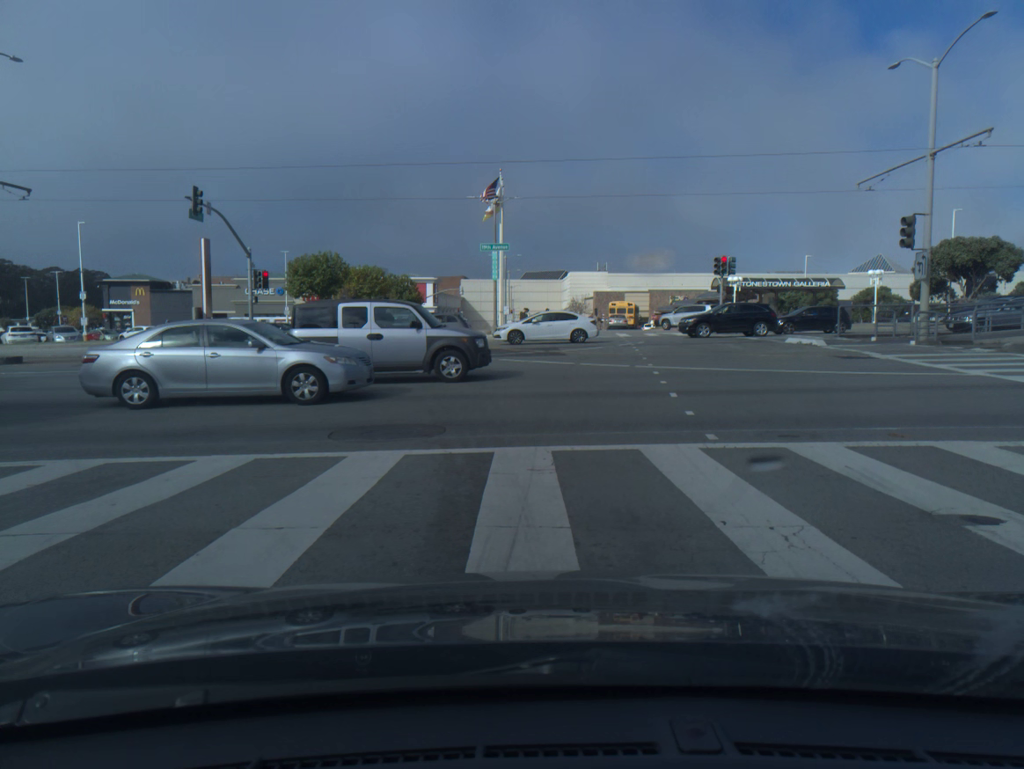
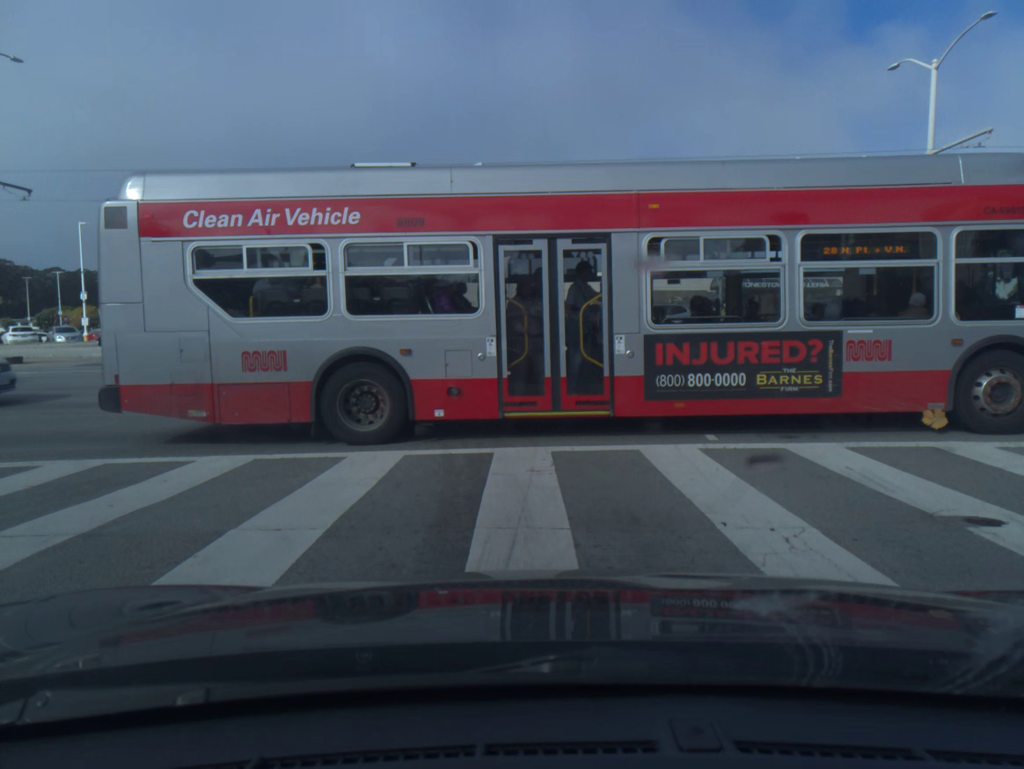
(0.0, 0.0) m; 0°
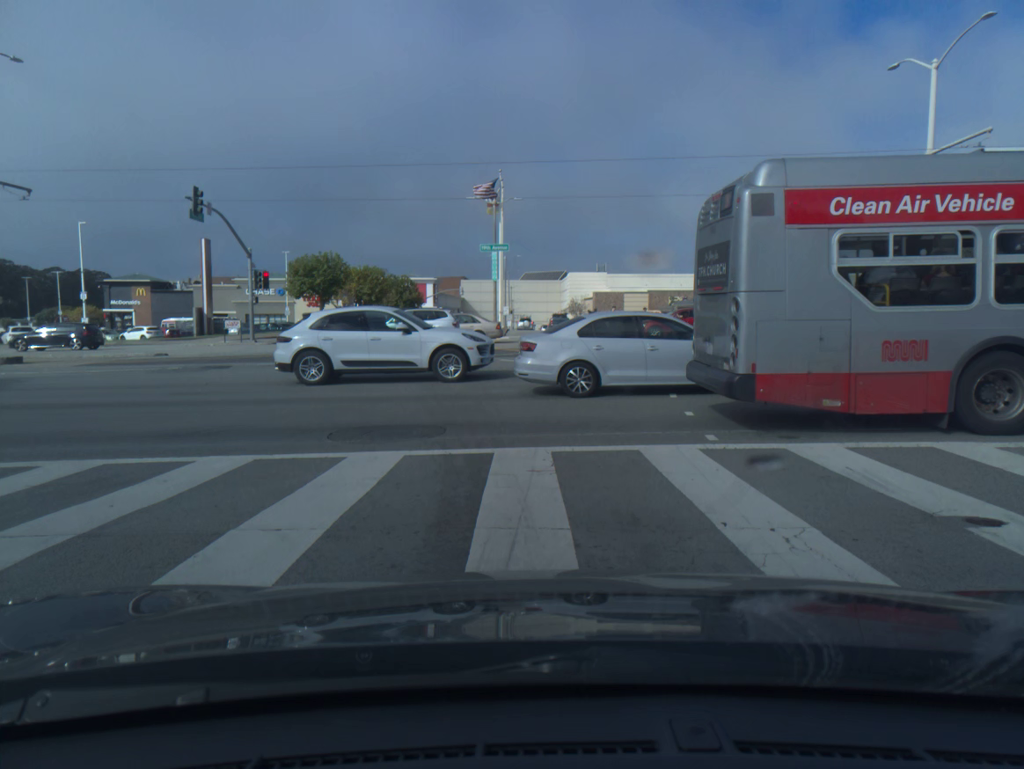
(0.0, 0.0) m; 0°
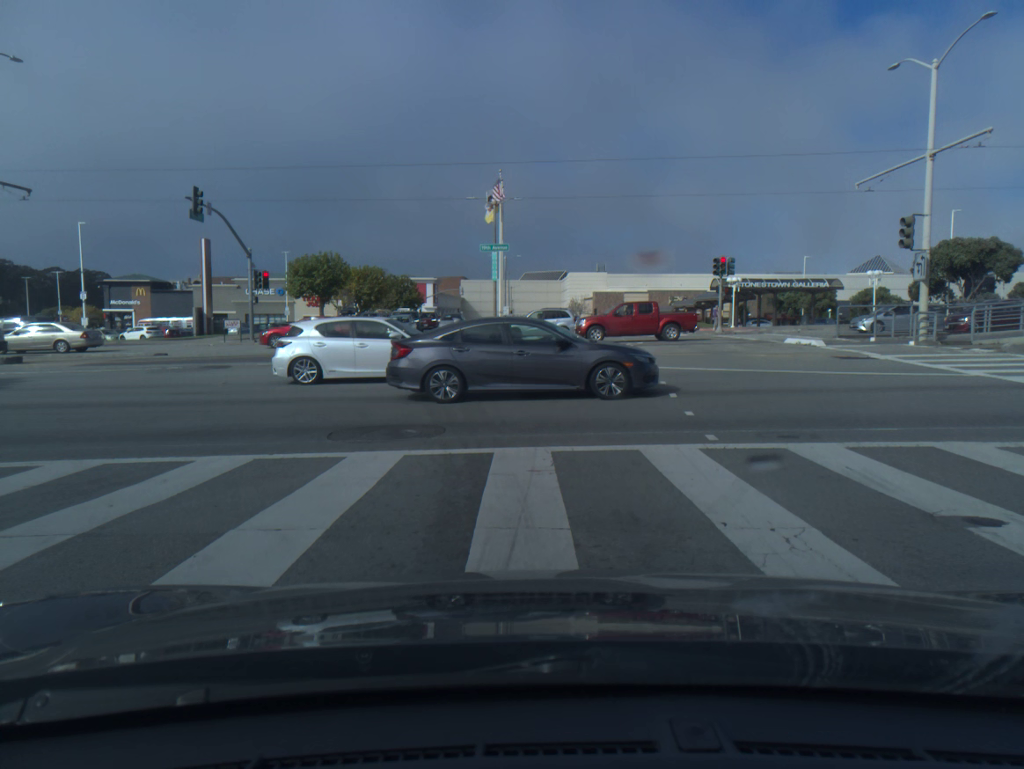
(0.0, 0.0) m; 0°
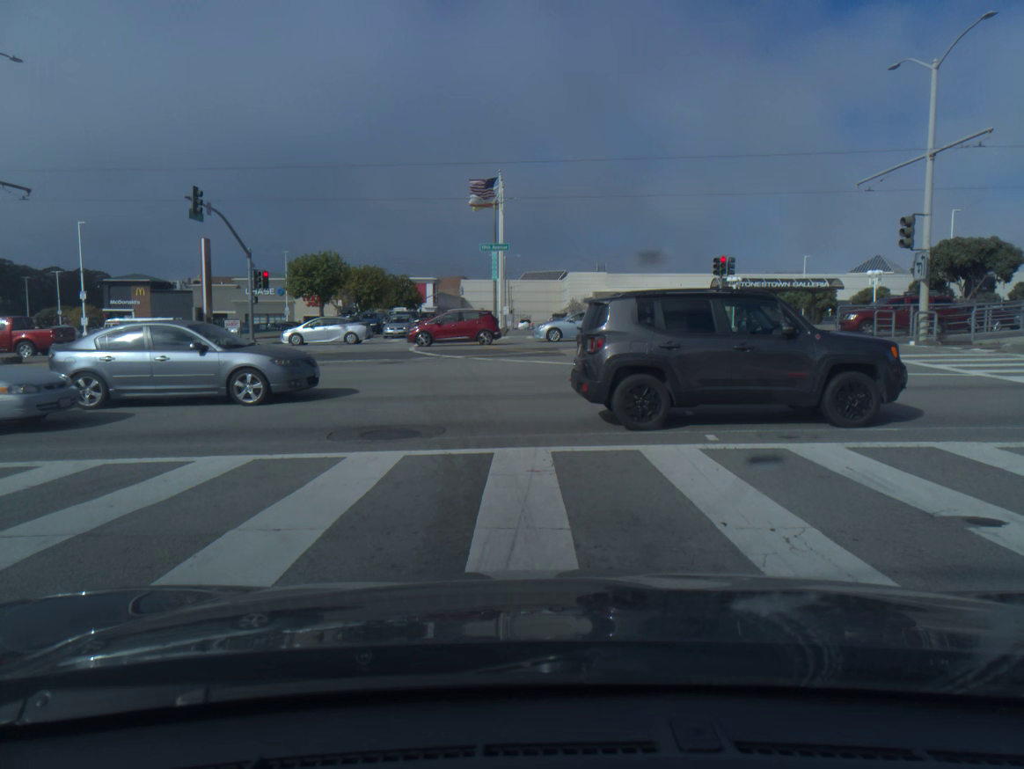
(0.0, 0.0) m; 0°
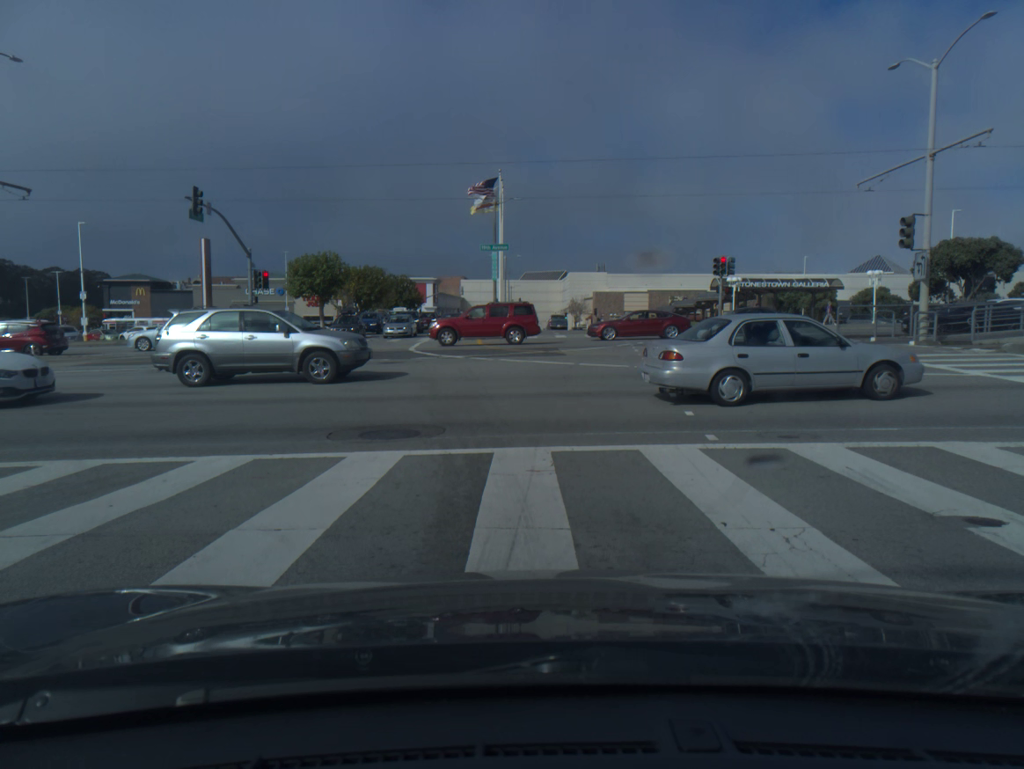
(0.0, 0.0) m; 0°
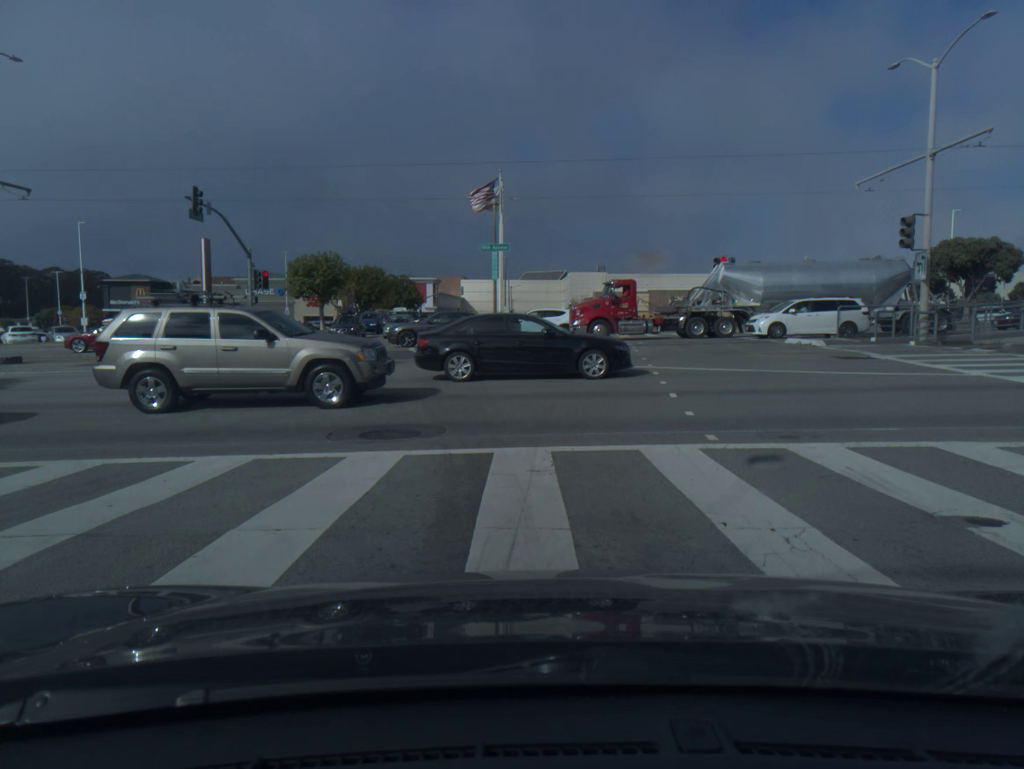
(0.0, 0.0) m; 0°
